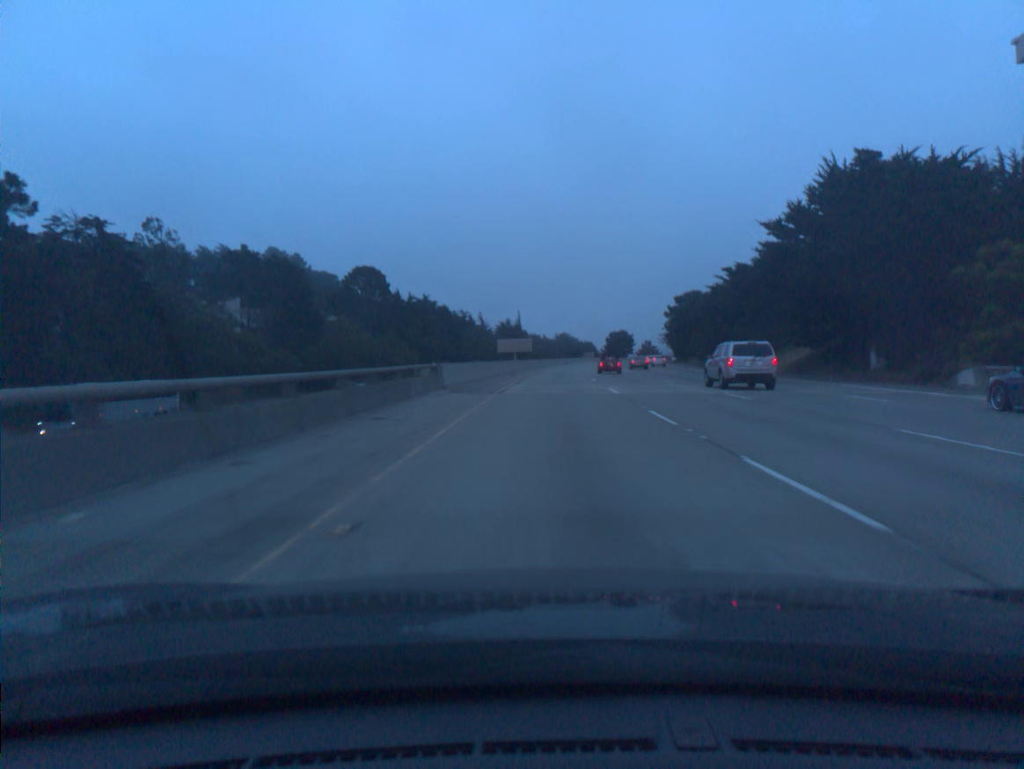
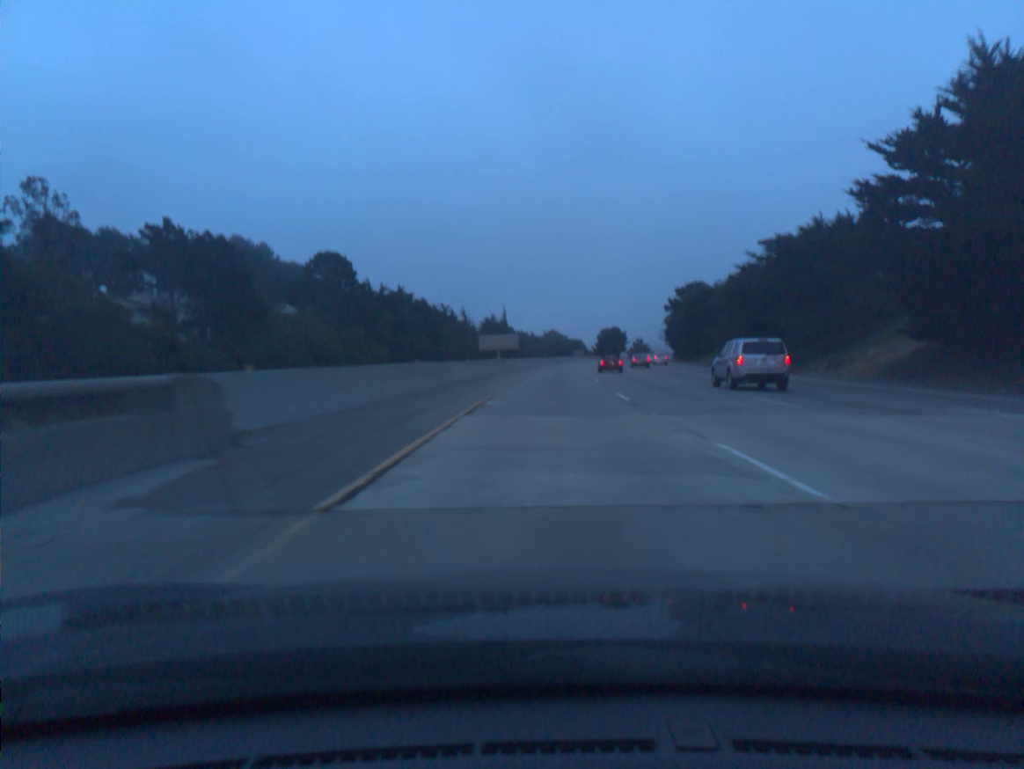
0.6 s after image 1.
(+0.1, +19.4) m; +1°
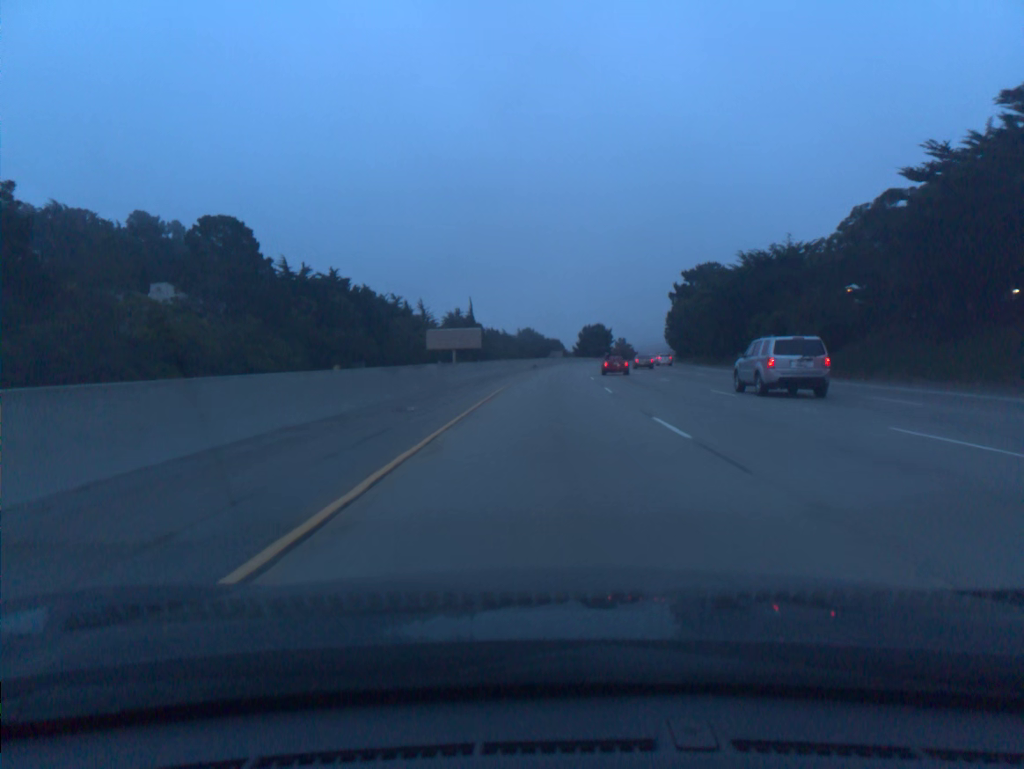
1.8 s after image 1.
(+0.6, +38.9) m; +2°
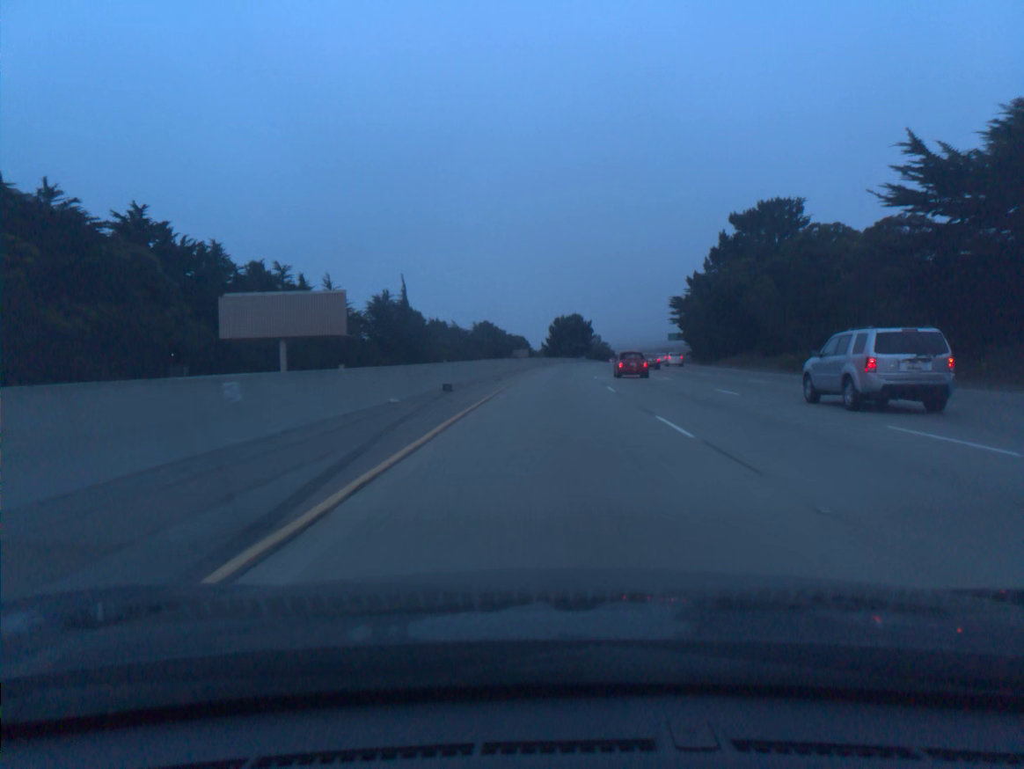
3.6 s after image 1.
(+1.3, +58.6) m; +3°
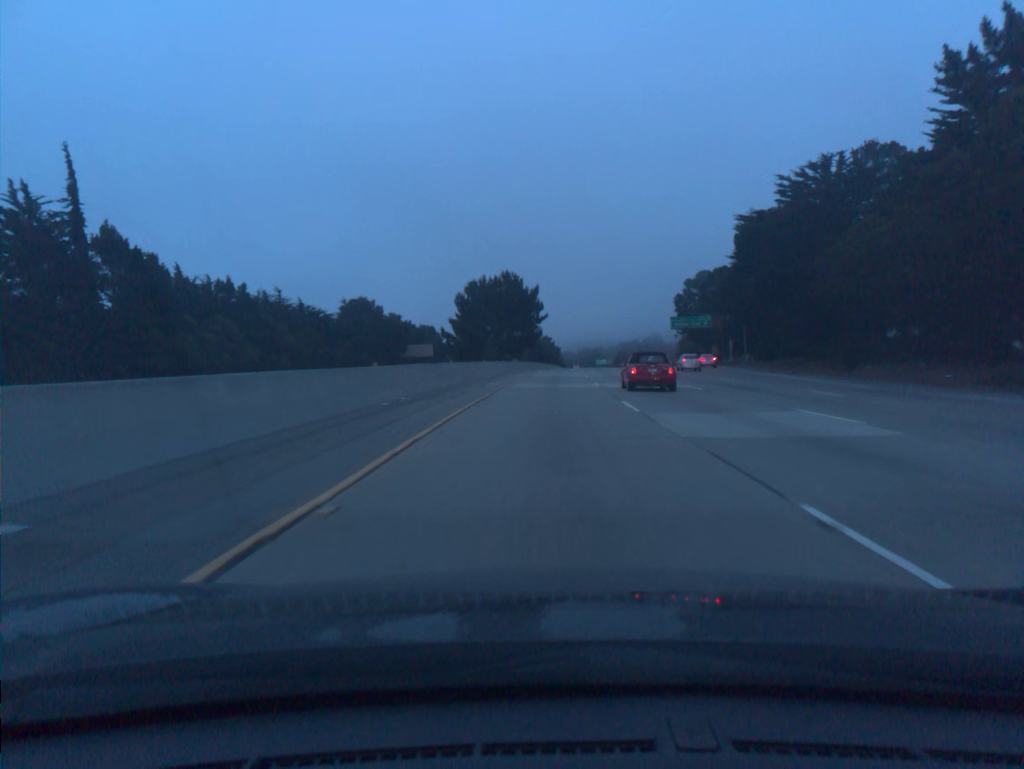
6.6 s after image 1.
(+4.3, +97.9) m; +5°
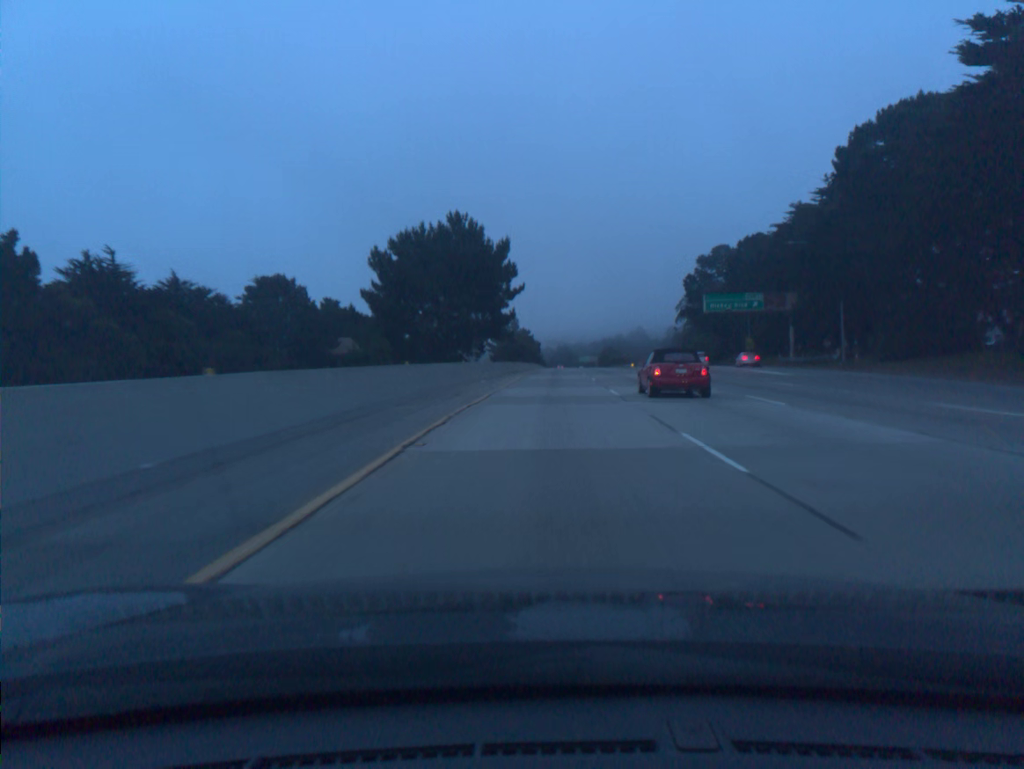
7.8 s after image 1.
(+0.6, +39.4) m; +2°
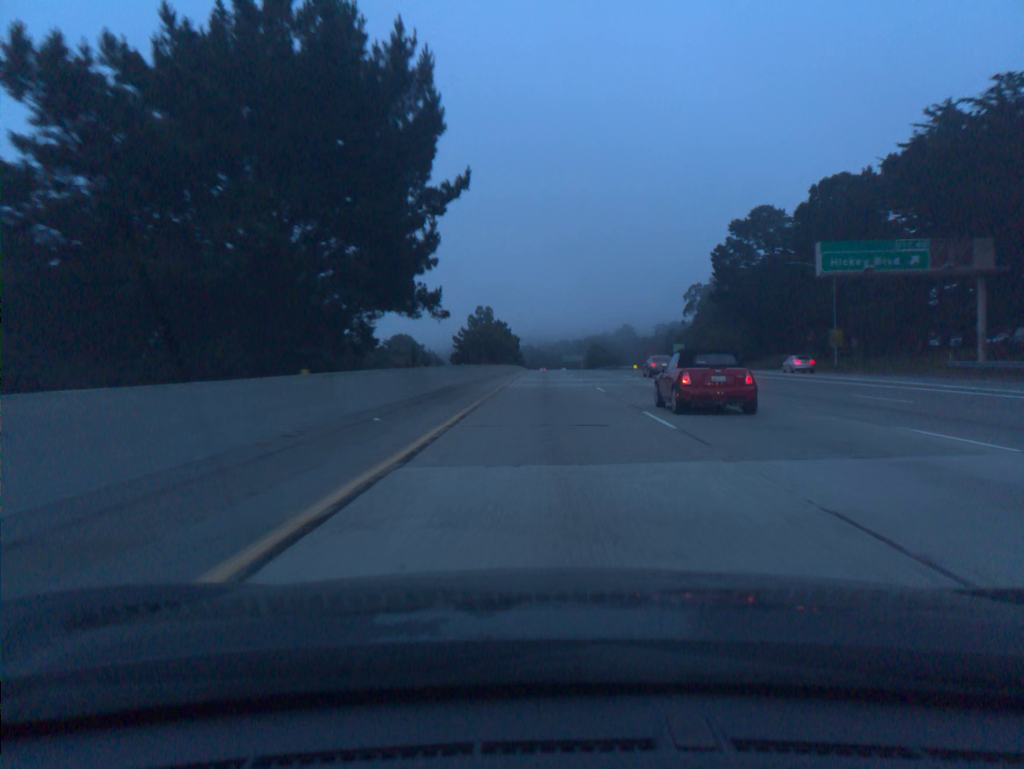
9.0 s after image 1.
(+0.6, +39.4) m; +2°
